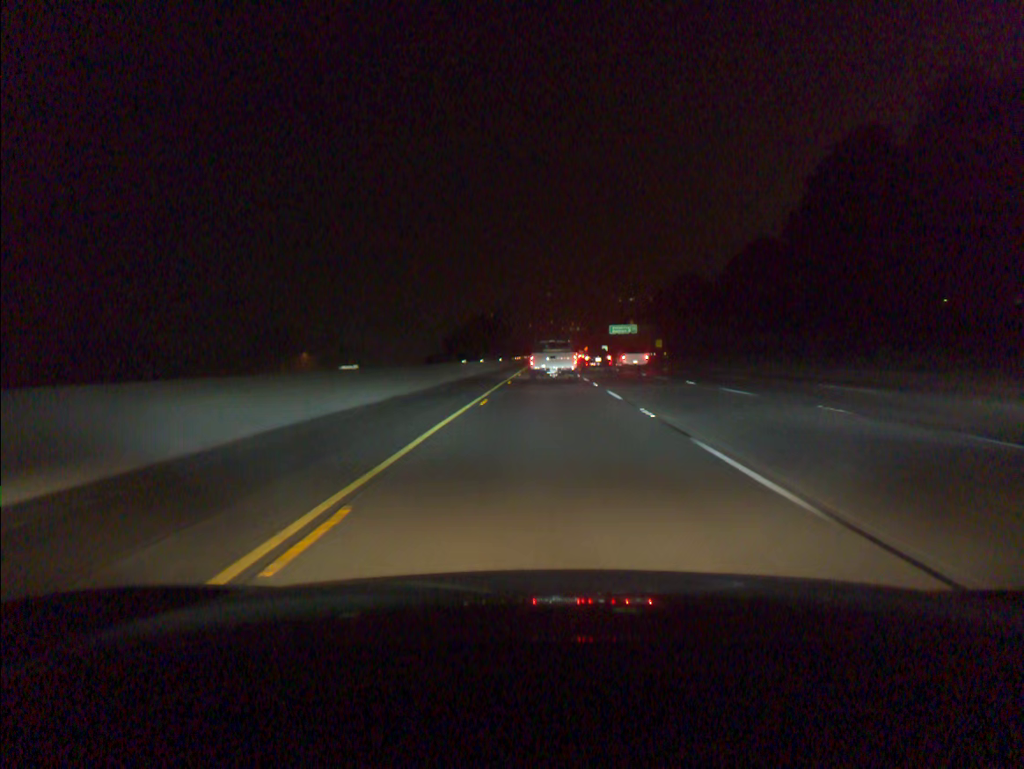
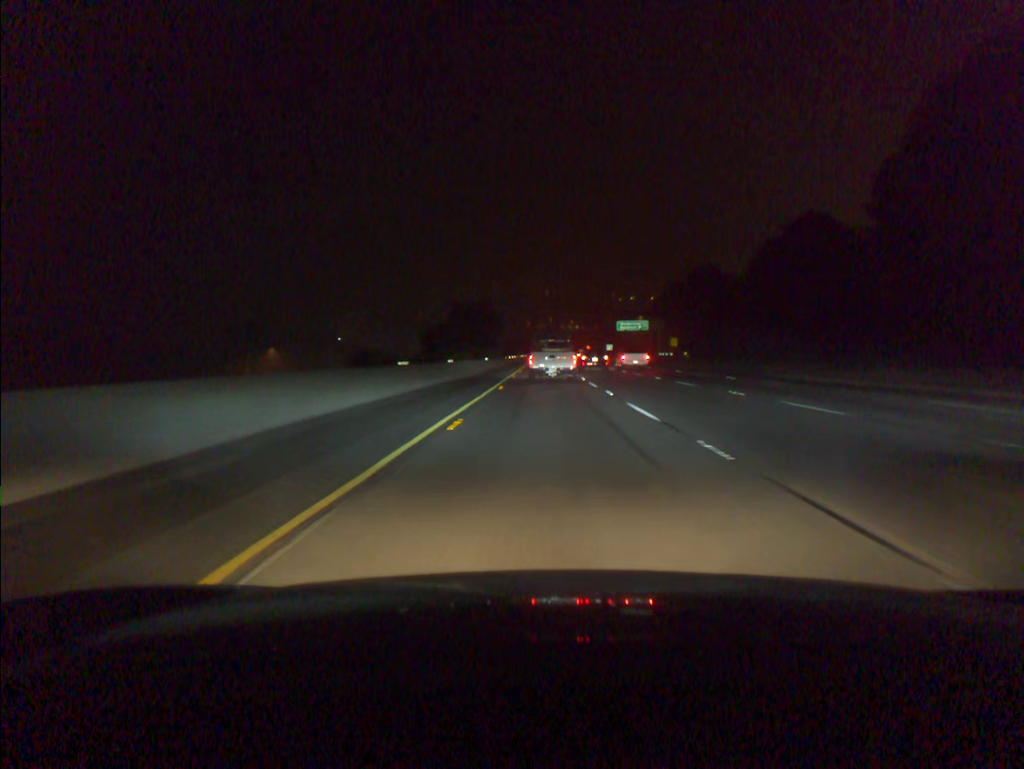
(0.0, +21.2) m; 0°
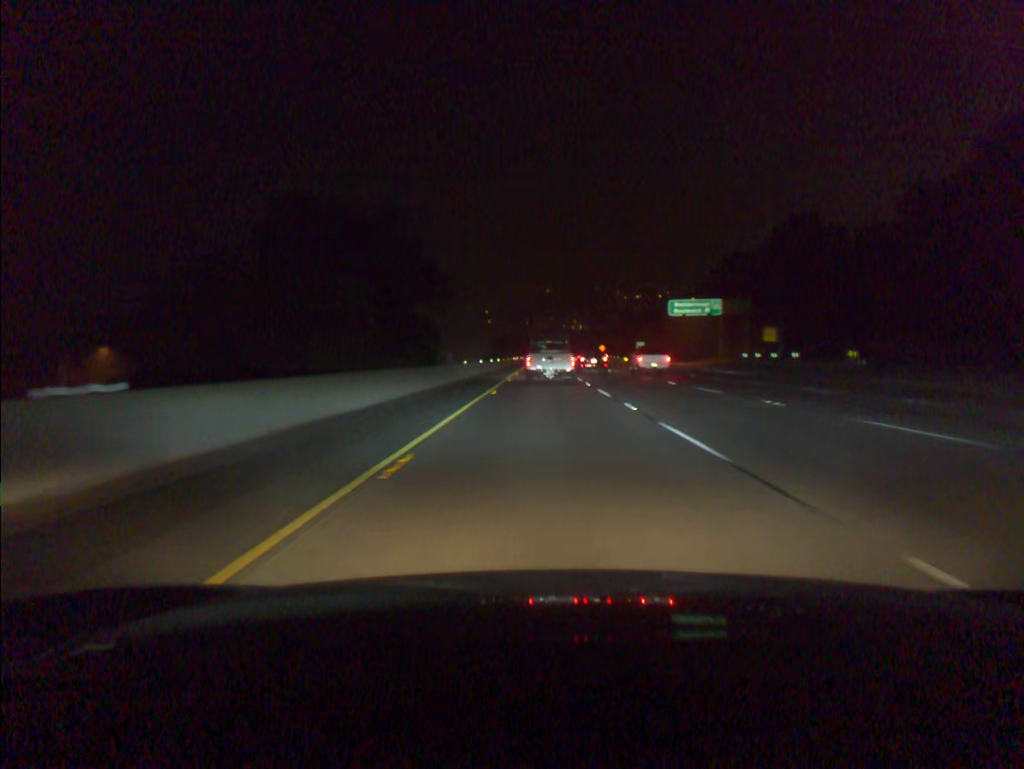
(+0.1, +63.5) m; 0°
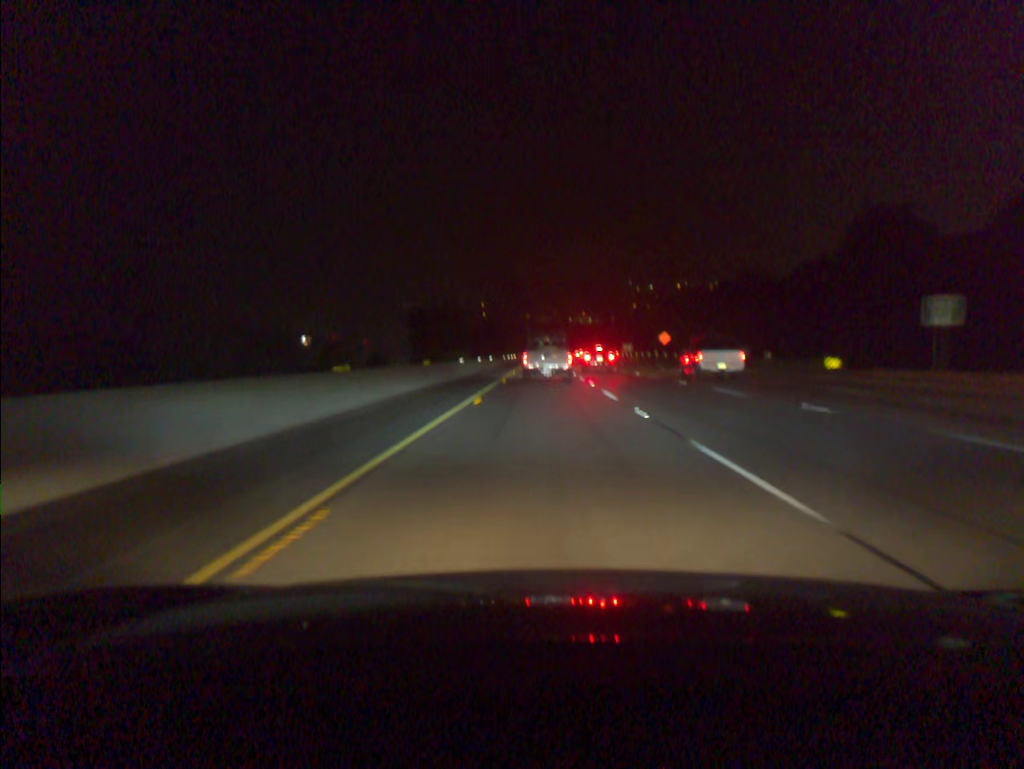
(-0.1, +105.5) m; 0°
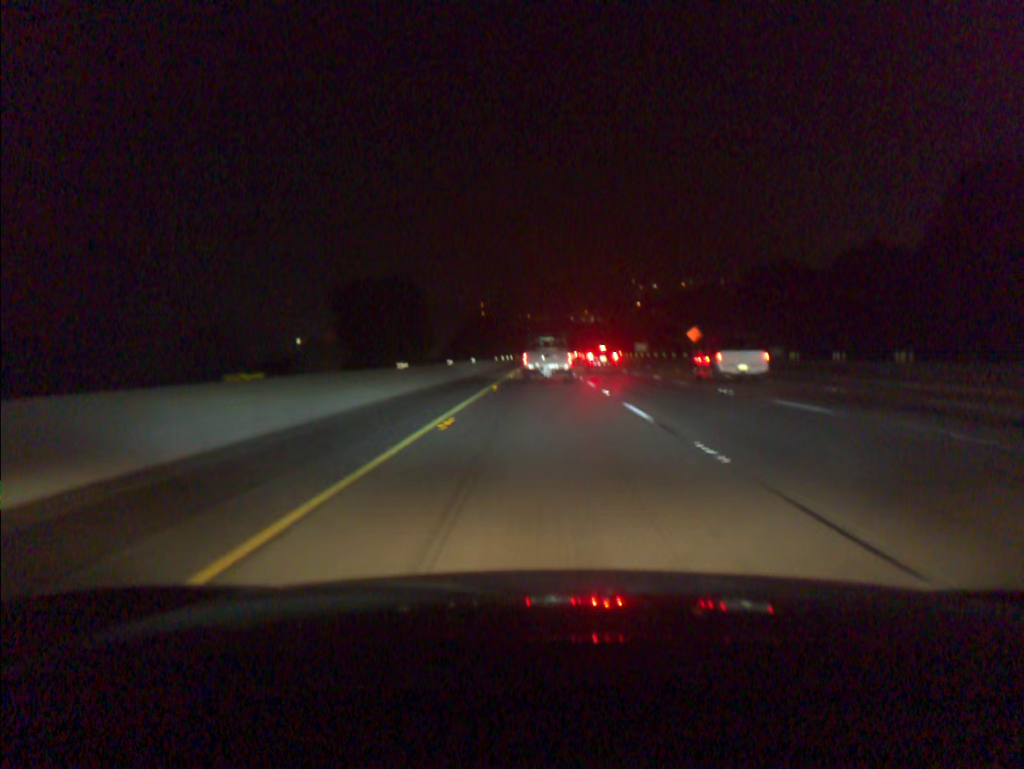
(0.0, +21.0) m; 0°
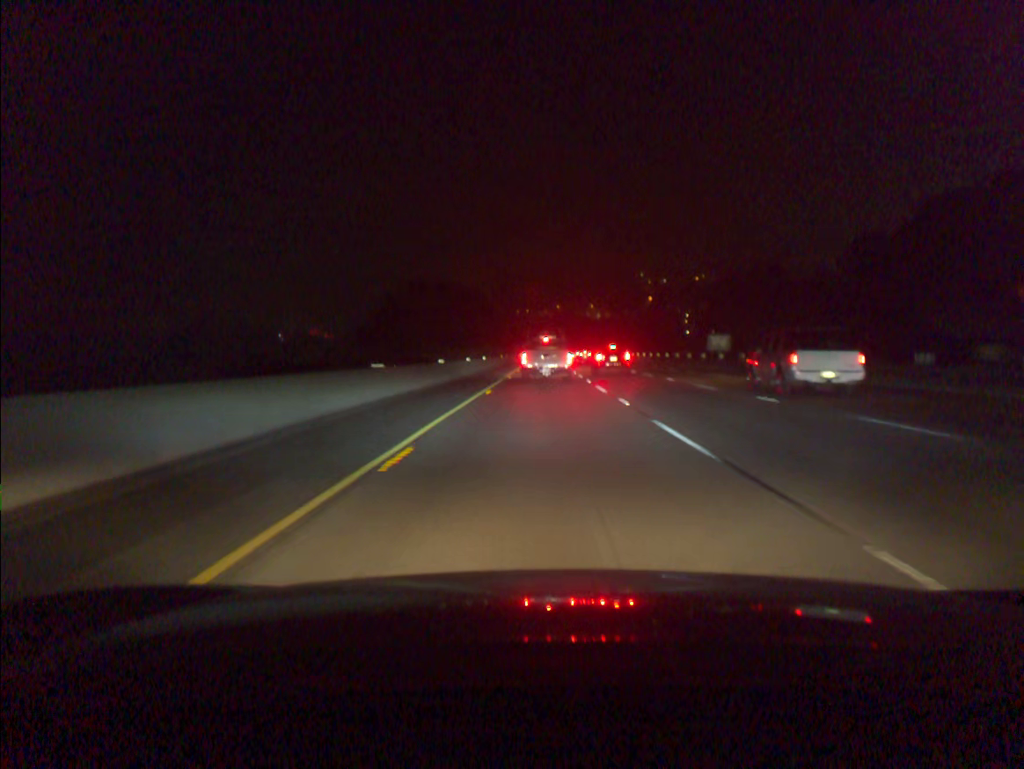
(-0.1, +63.0) m; 0°
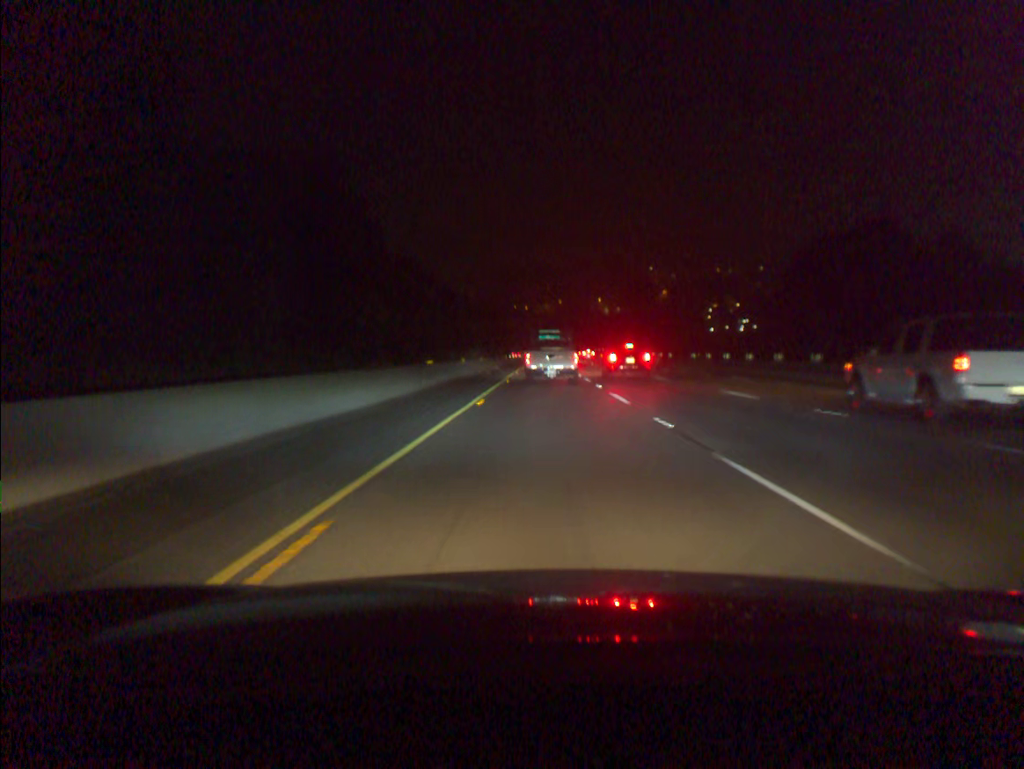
(+0.1, +62.8) m; 0°
